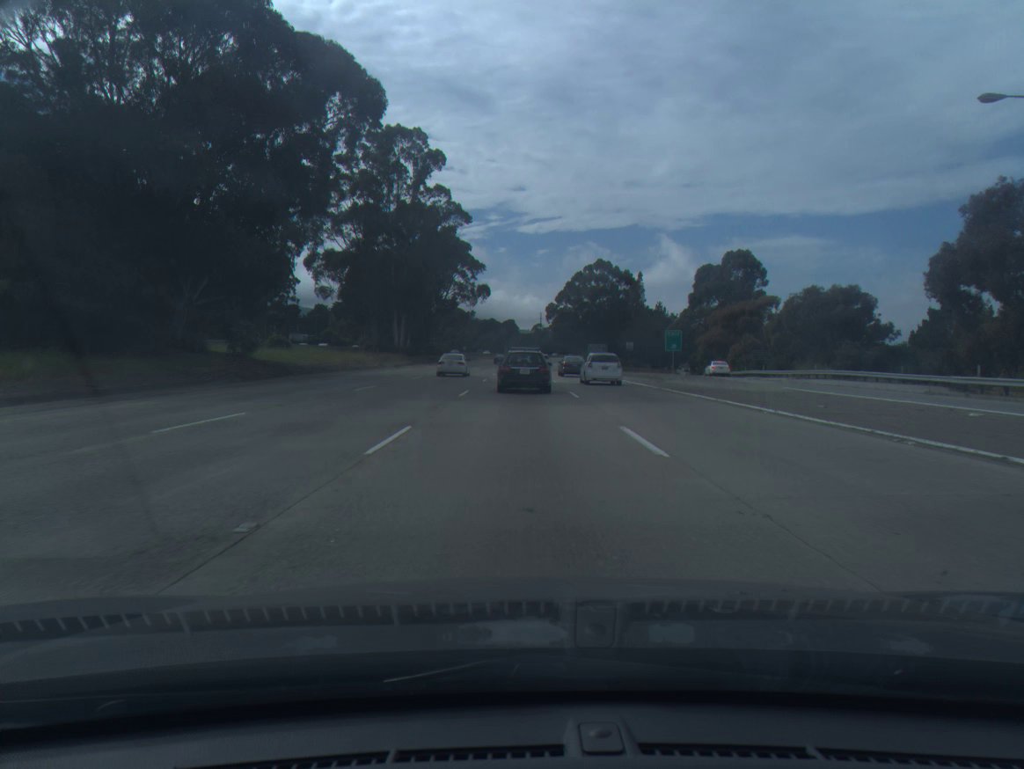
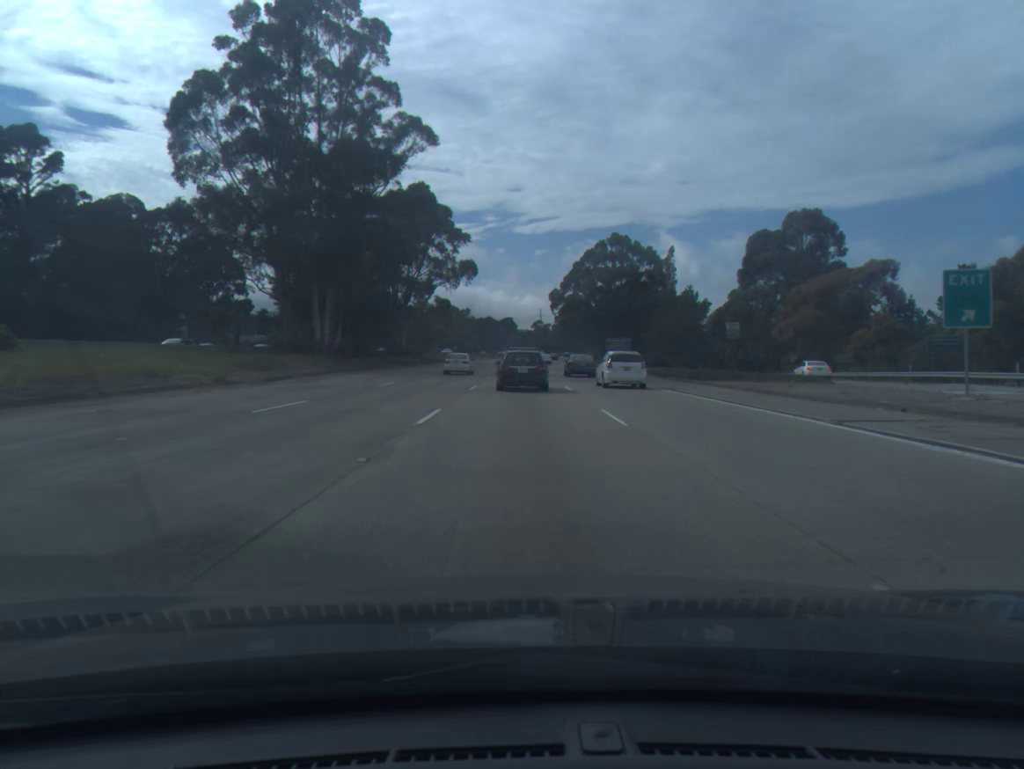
(+0.2, +39.9) m; 0°
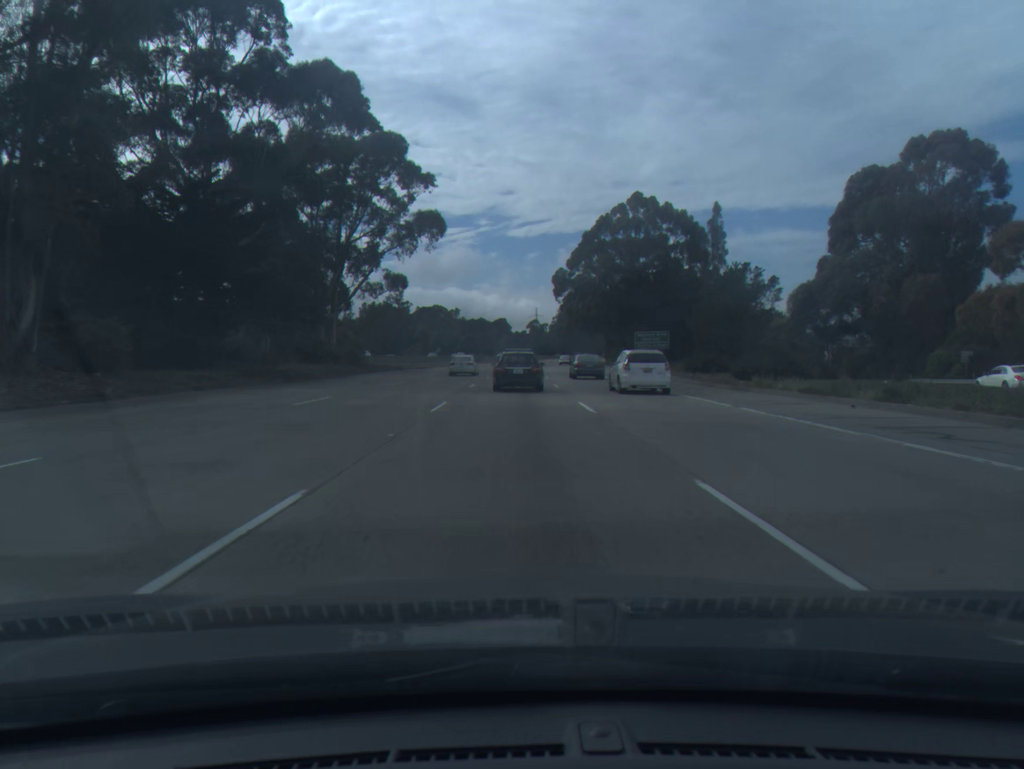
(+0.2, +40.0) m; 0°
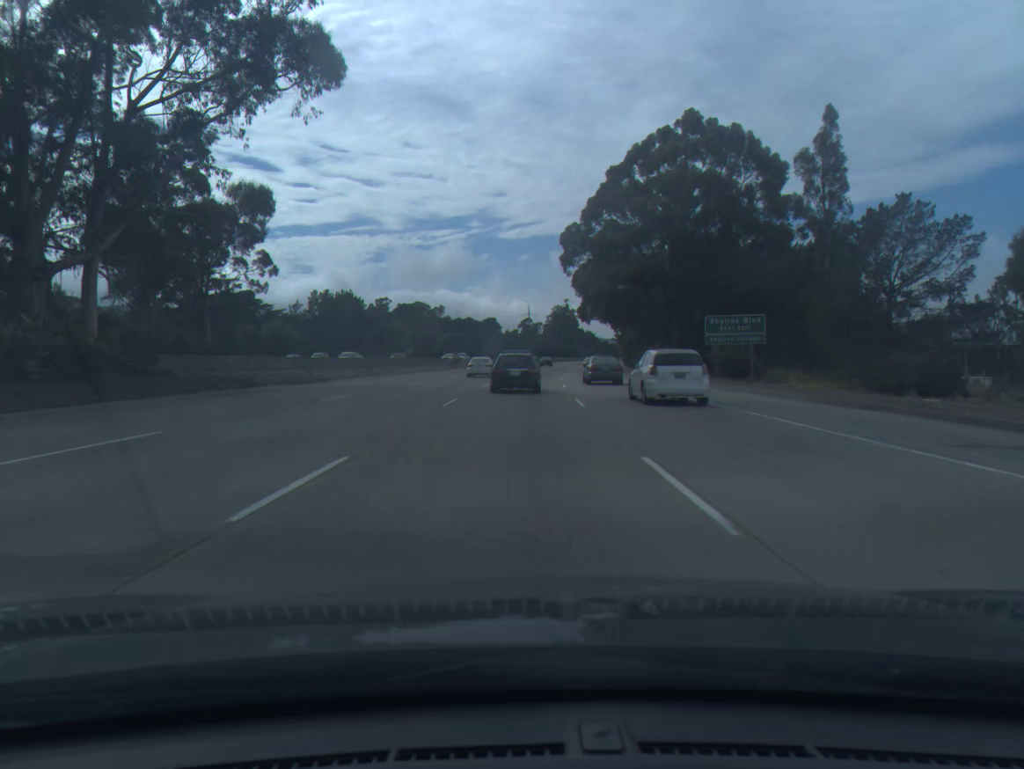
(+0.1, +41.0) m; +1°
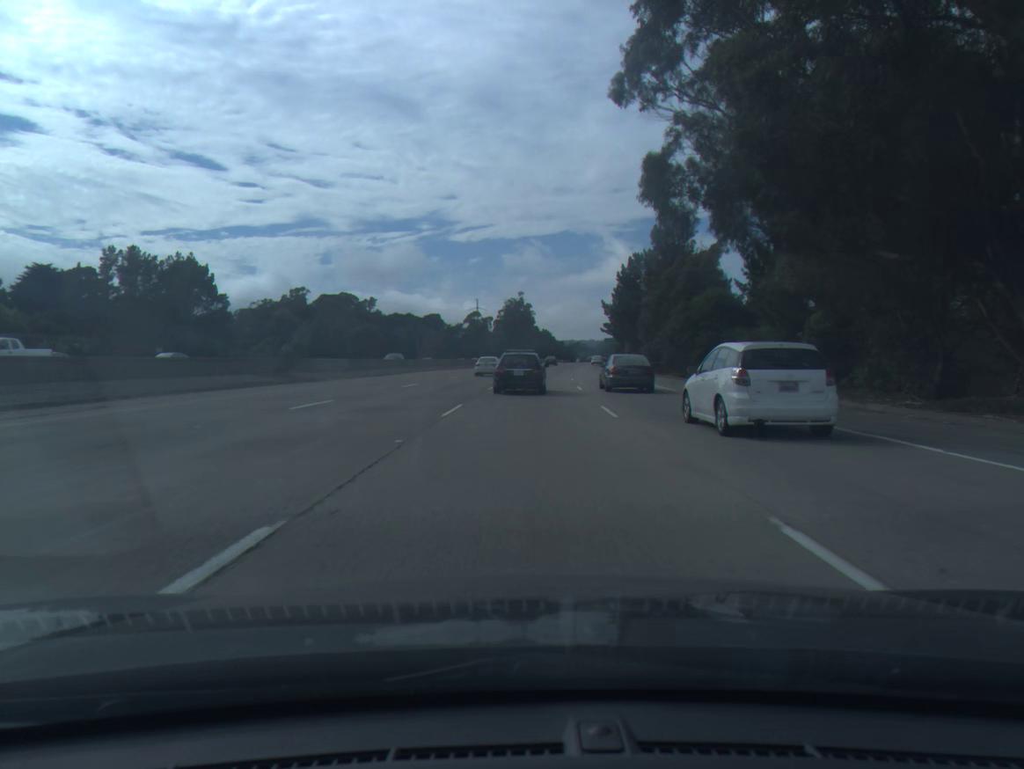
(+1.6, +62.7) m; +3°
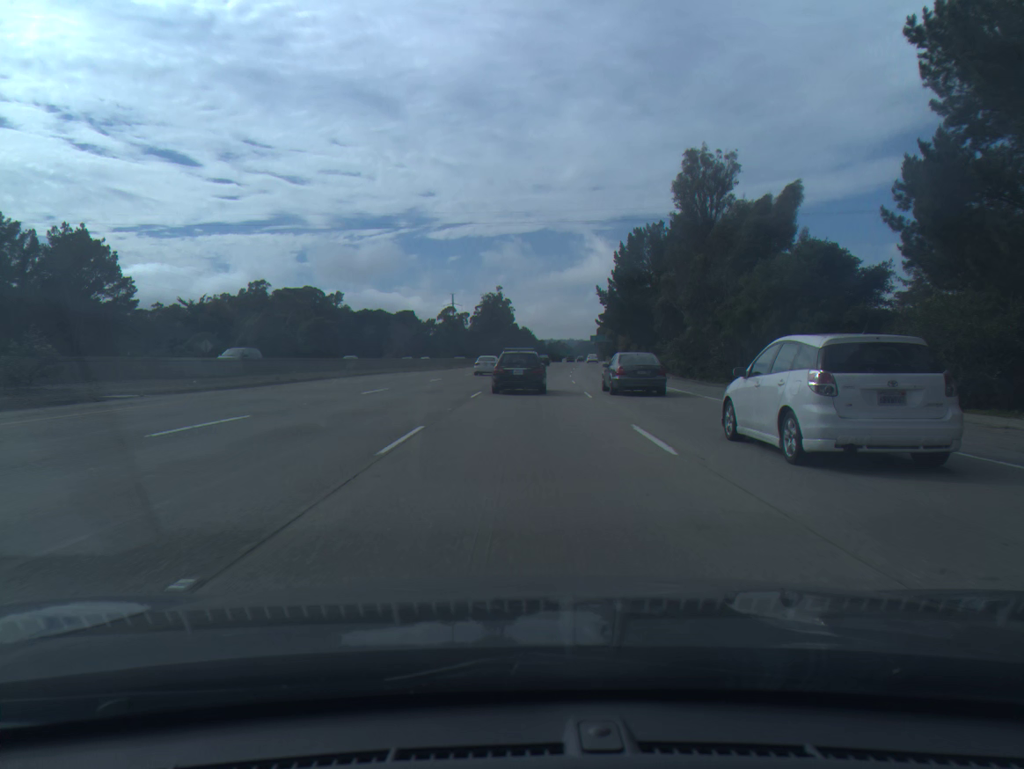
(+0.3, +21.3) m; +1°
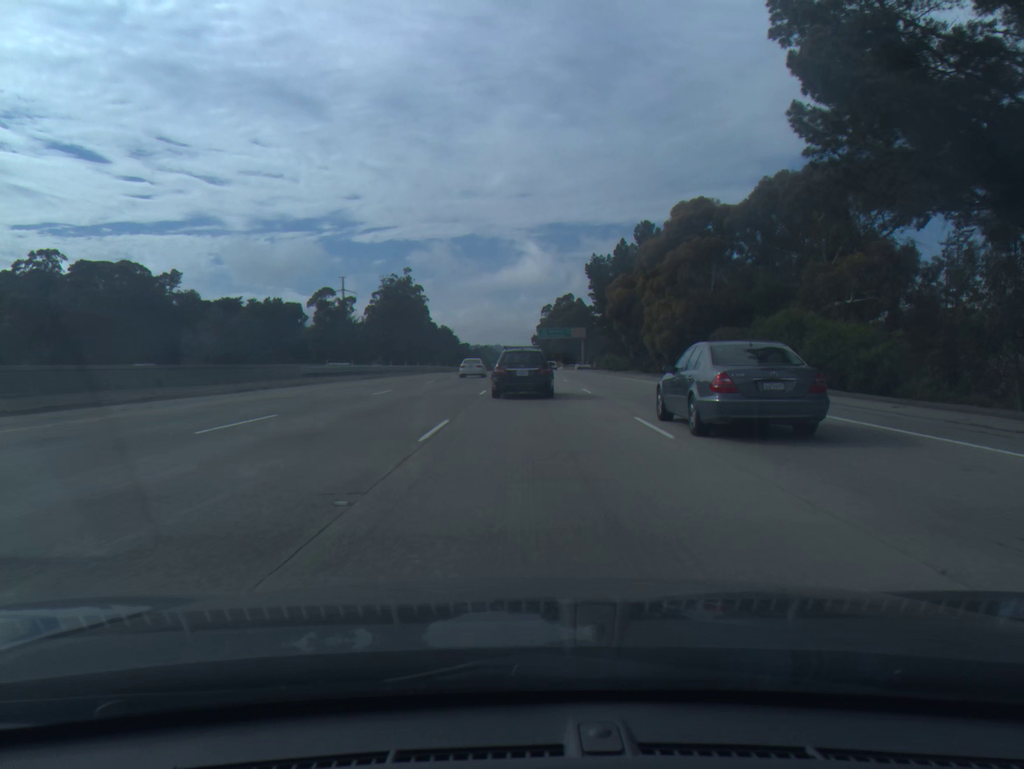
(+3.9, +85.9) m; +5°
